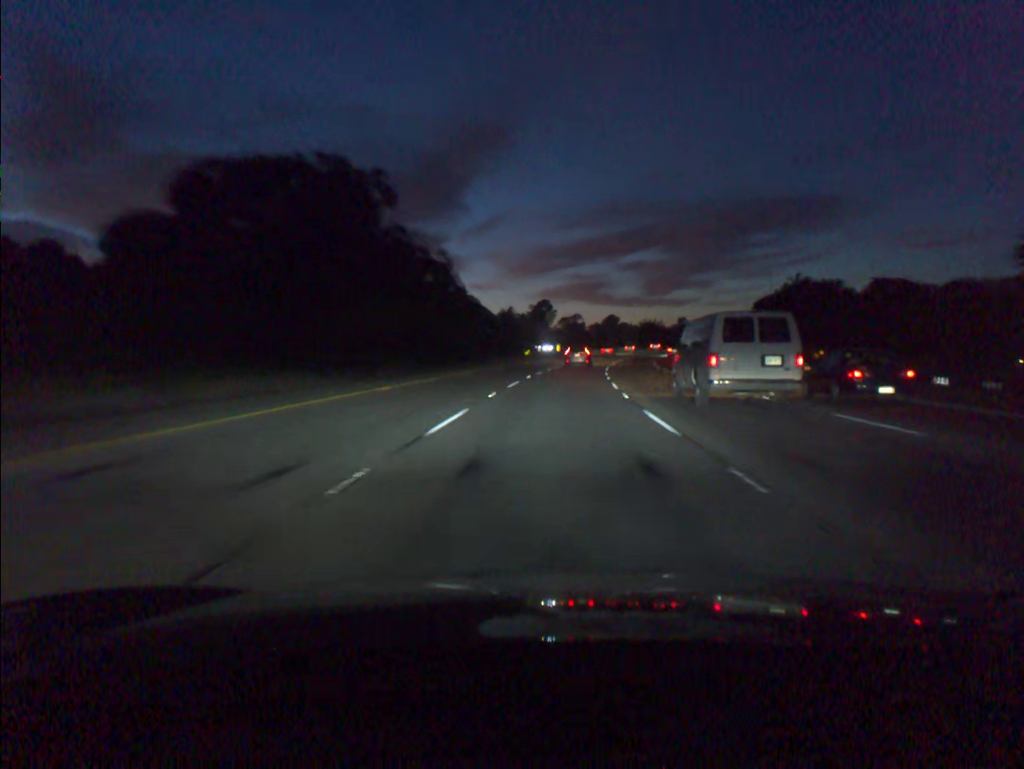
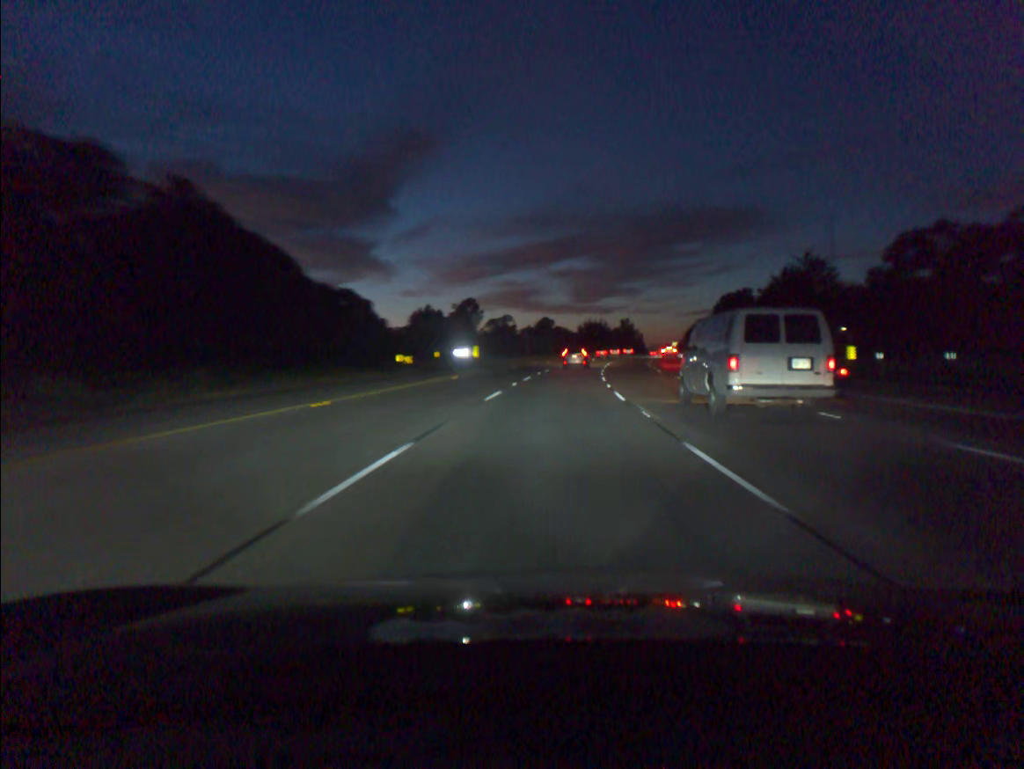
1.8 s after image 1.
(+2.1, +49.2) m; +5°
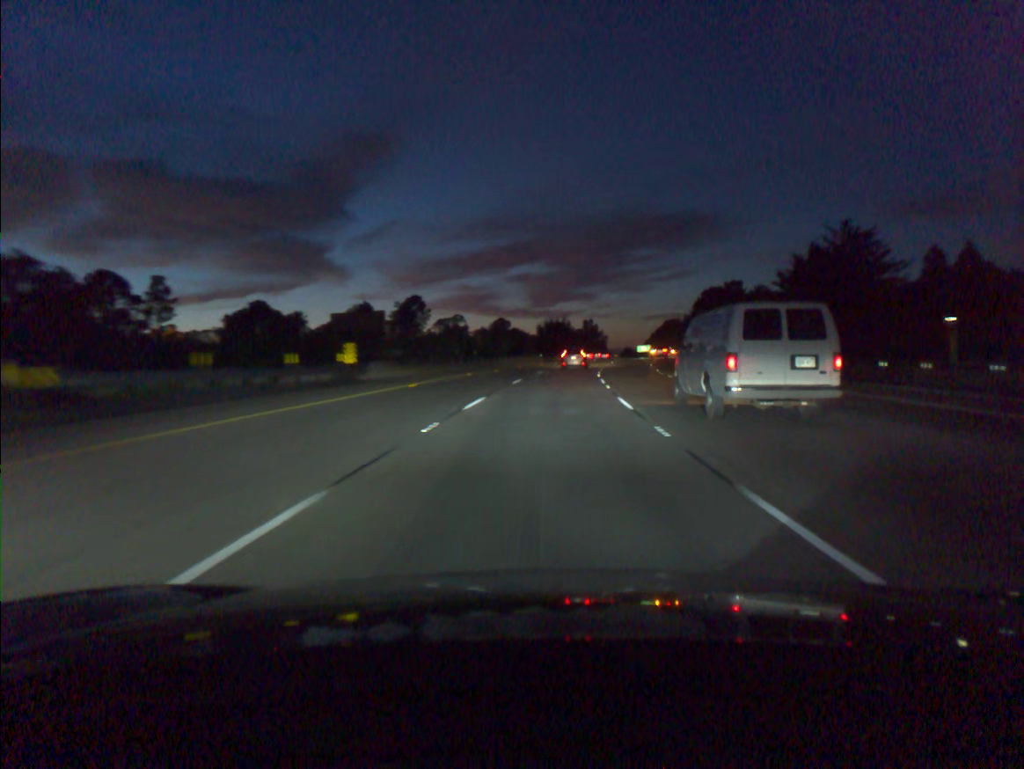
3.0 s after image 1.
(+0.9, +32.7) m; +3°
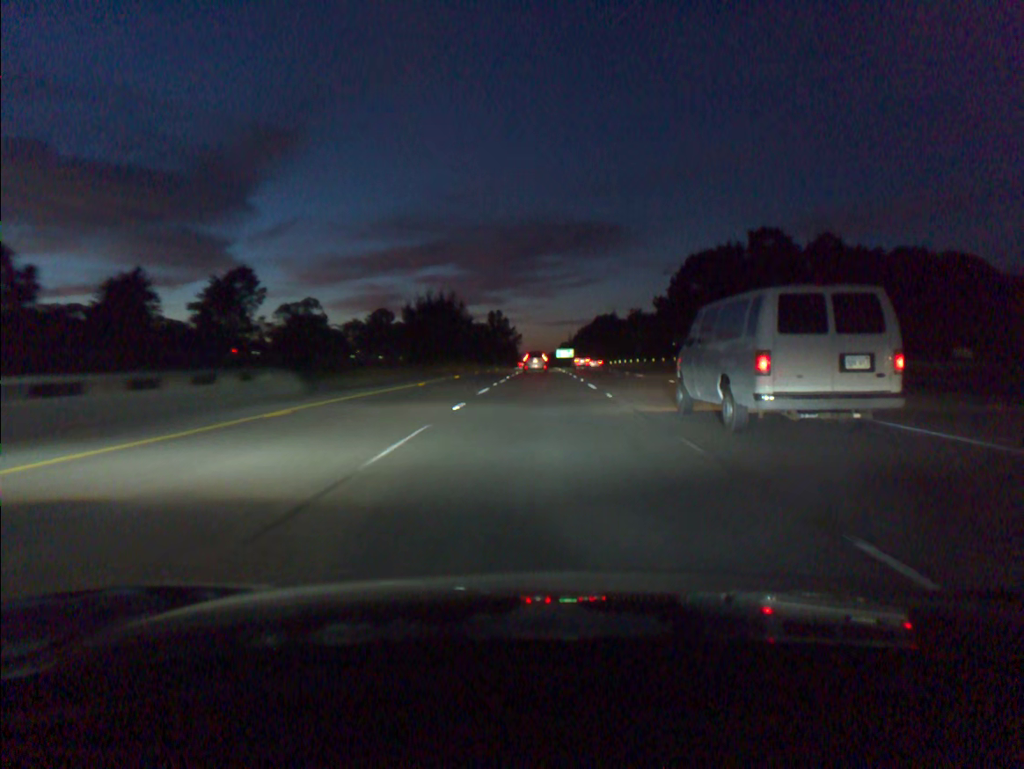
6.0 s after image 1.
(+5.0, +81.1) m; +7°
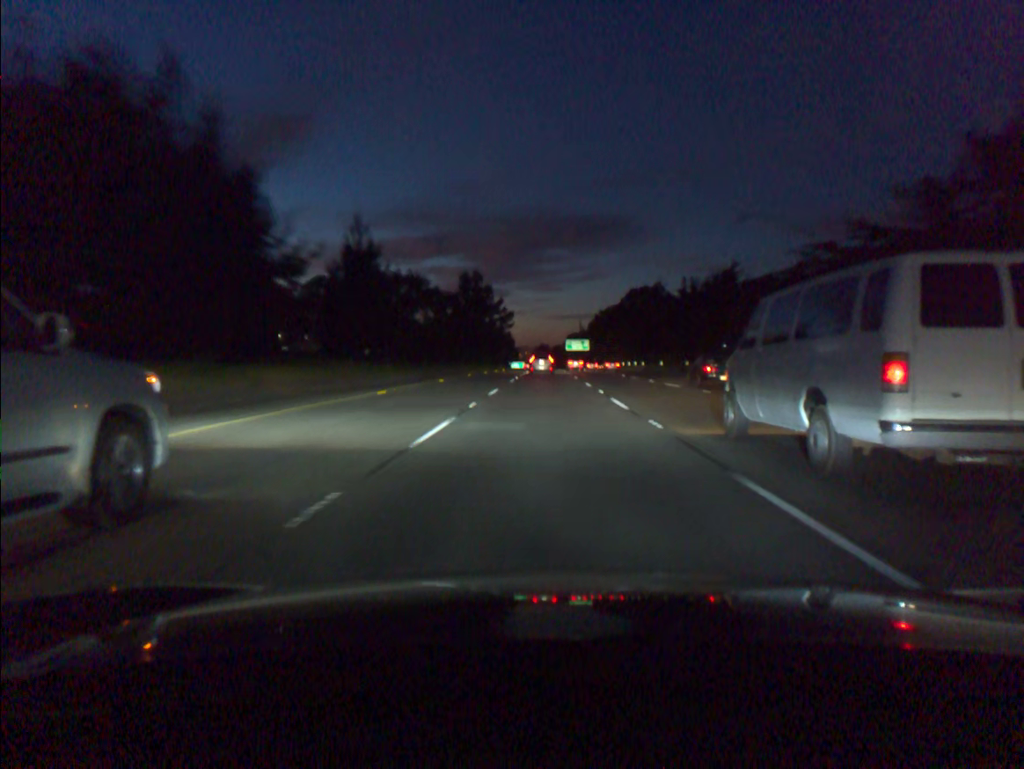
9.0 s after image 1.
(+0.2, +82.0) m; 0°
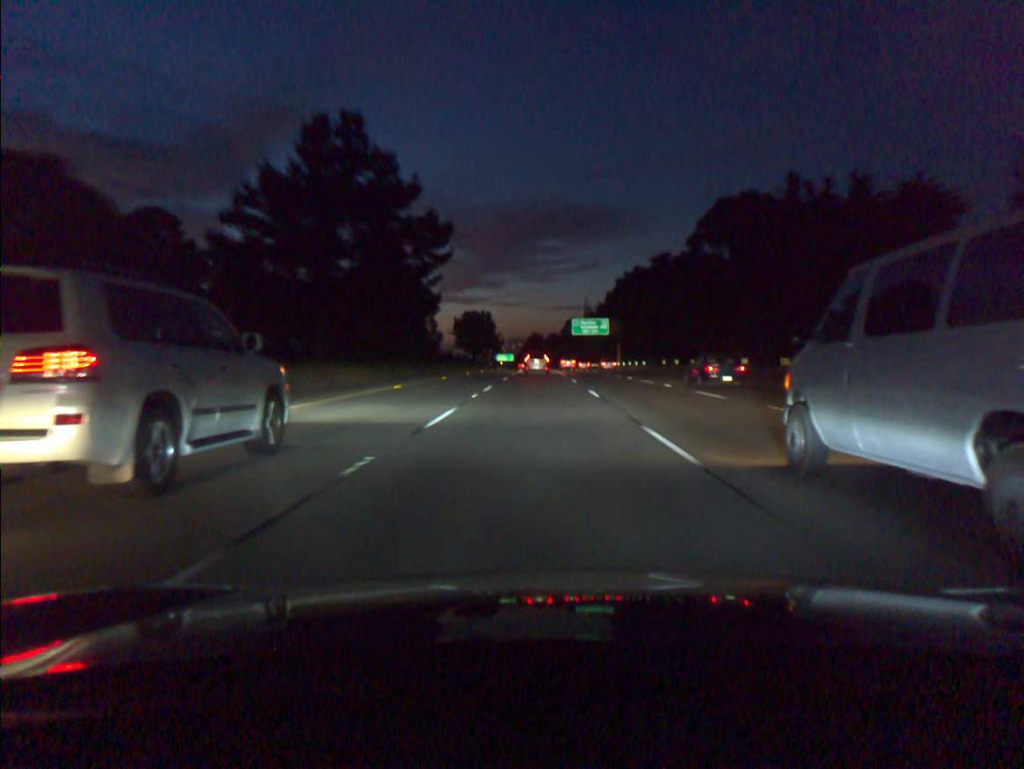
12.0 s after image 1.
(+0.6, +82.5) m; 0°
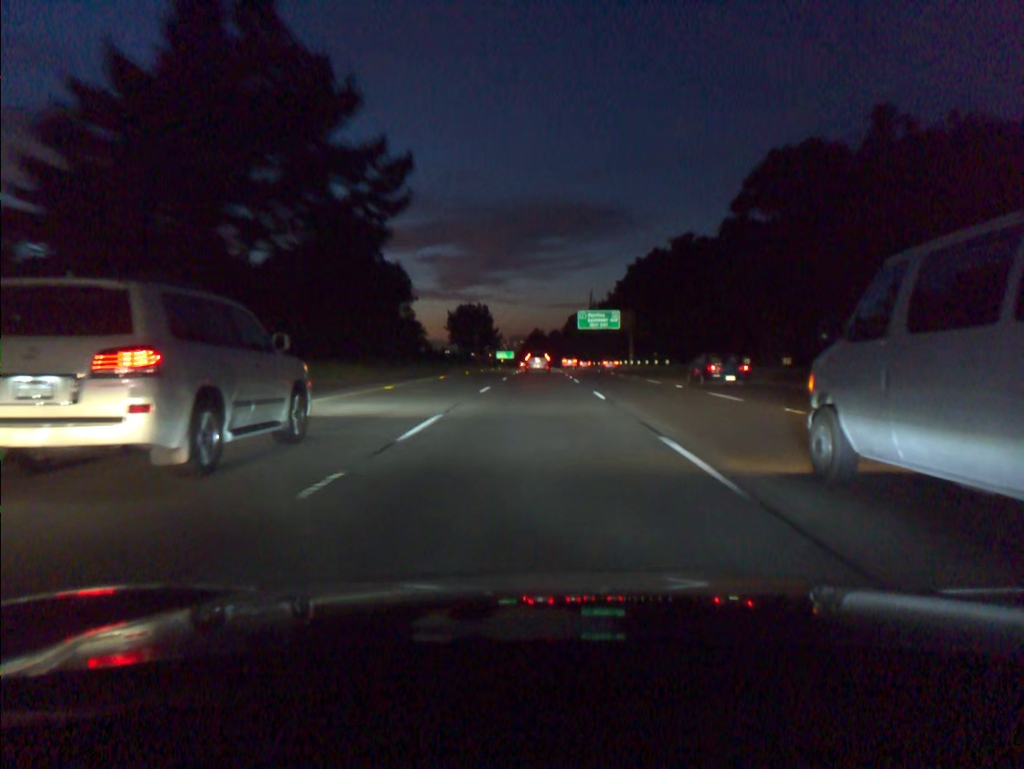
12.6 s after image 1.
(0.0, +16.4) m; 0°
